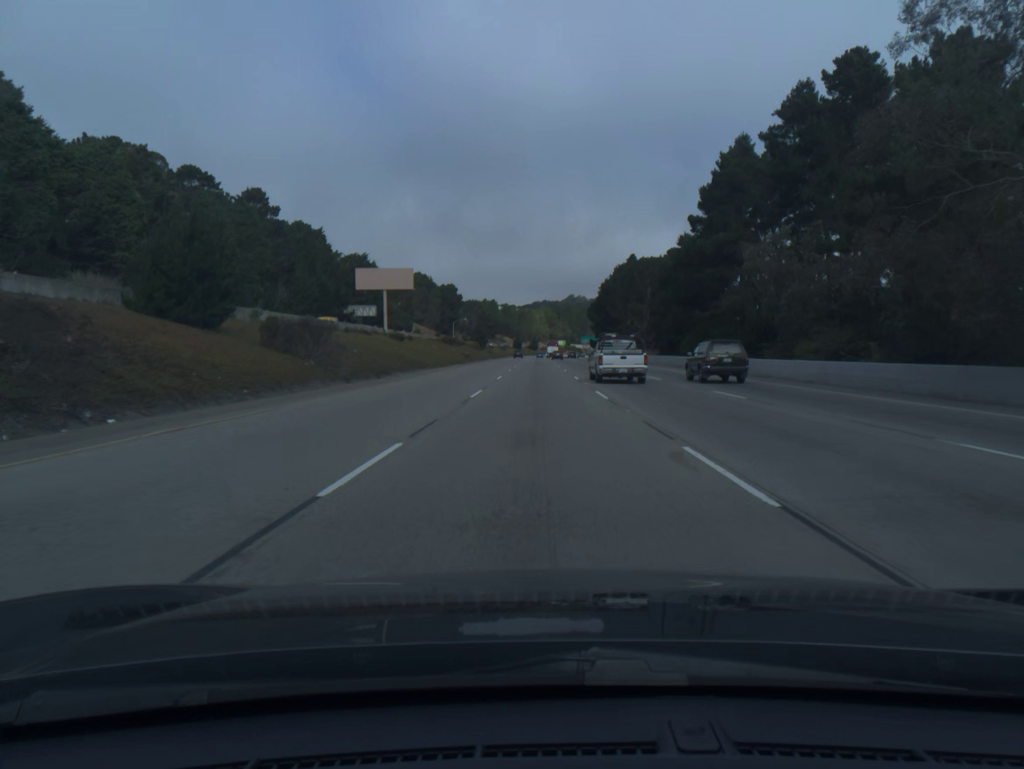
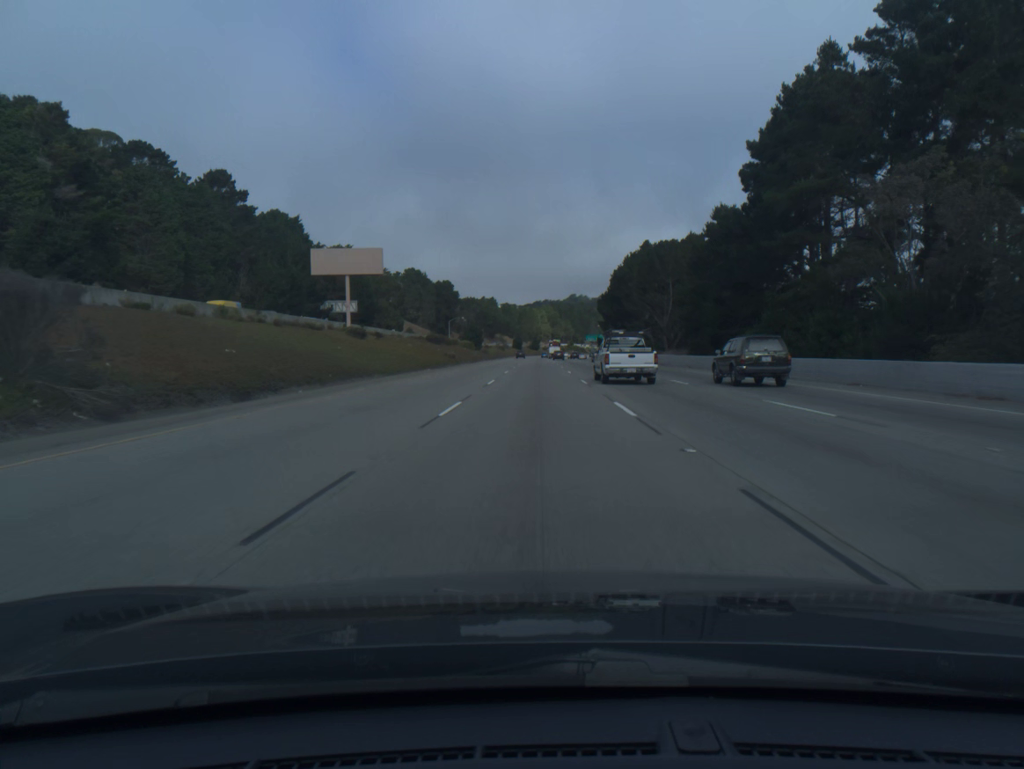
(0.0, +20.9) m; 0°
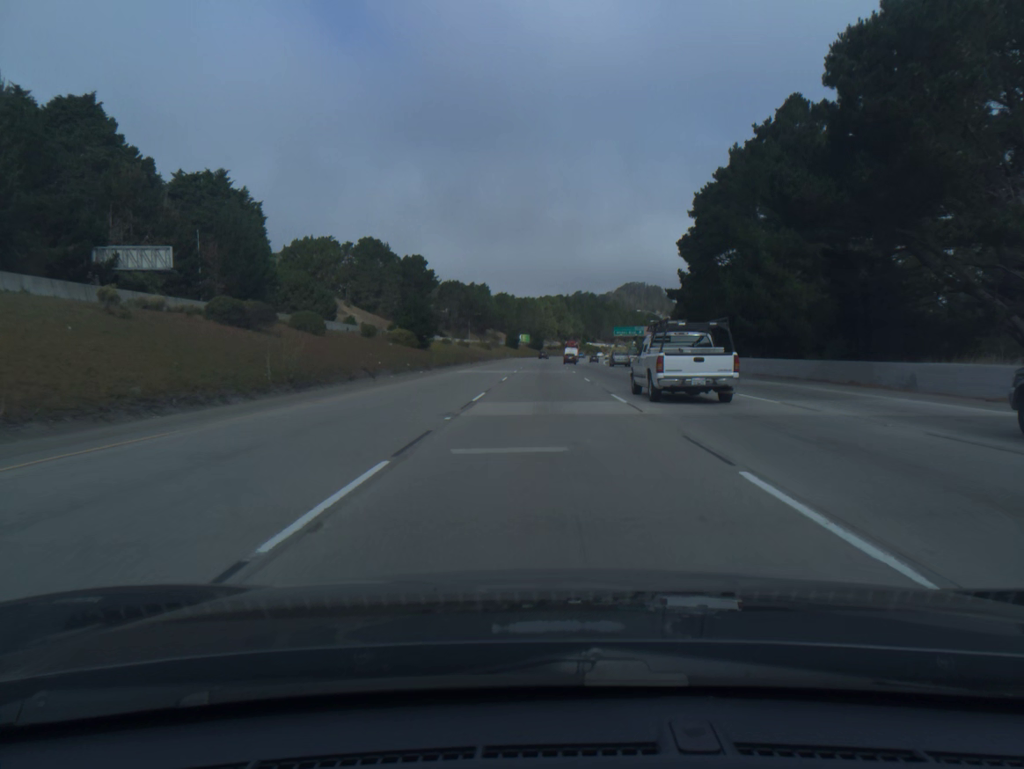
(-0.4, +83.3) m; 0°
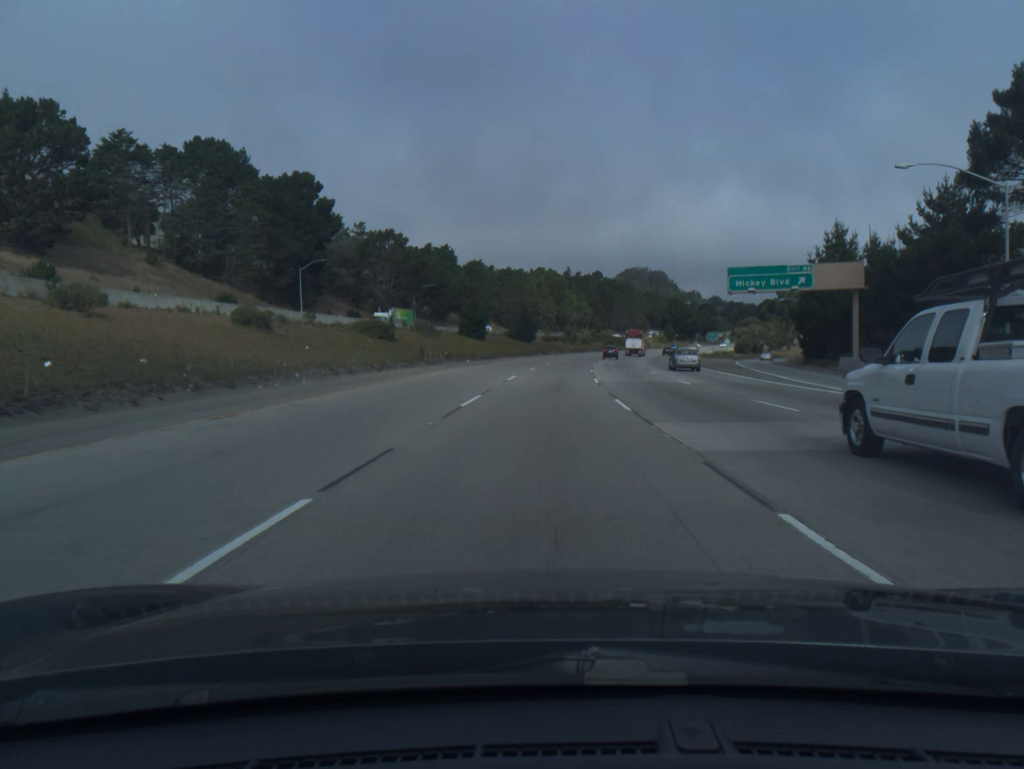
(+0.6, +104.1) m; 0°
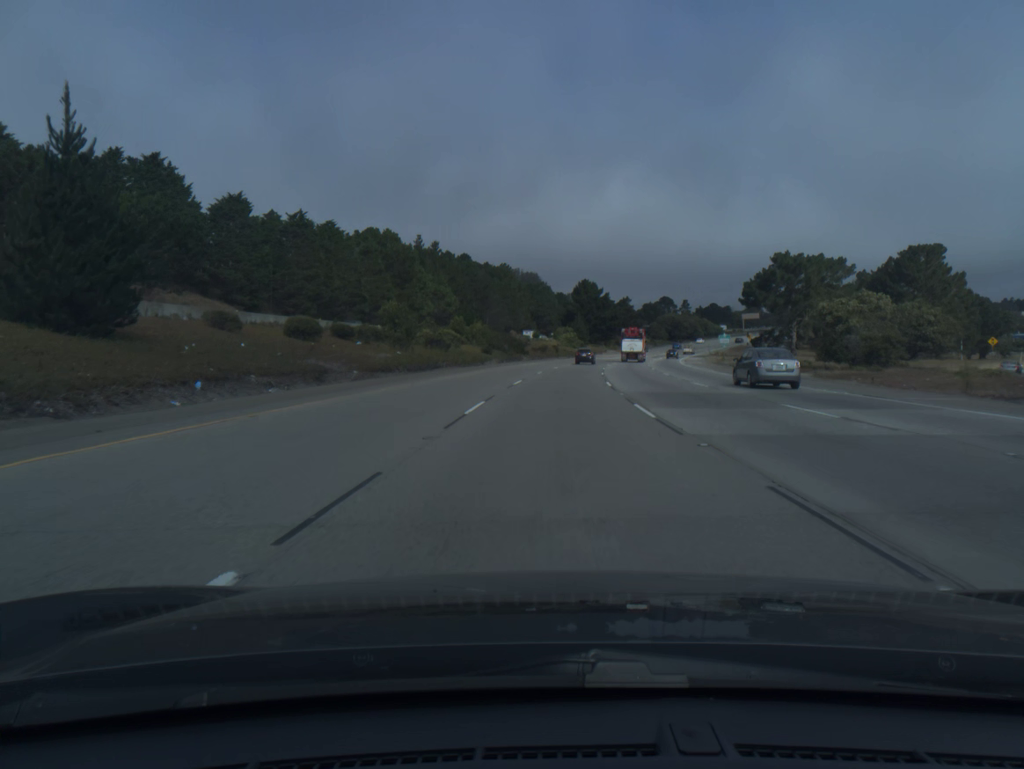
(+7.0, +103.8) m; +9°
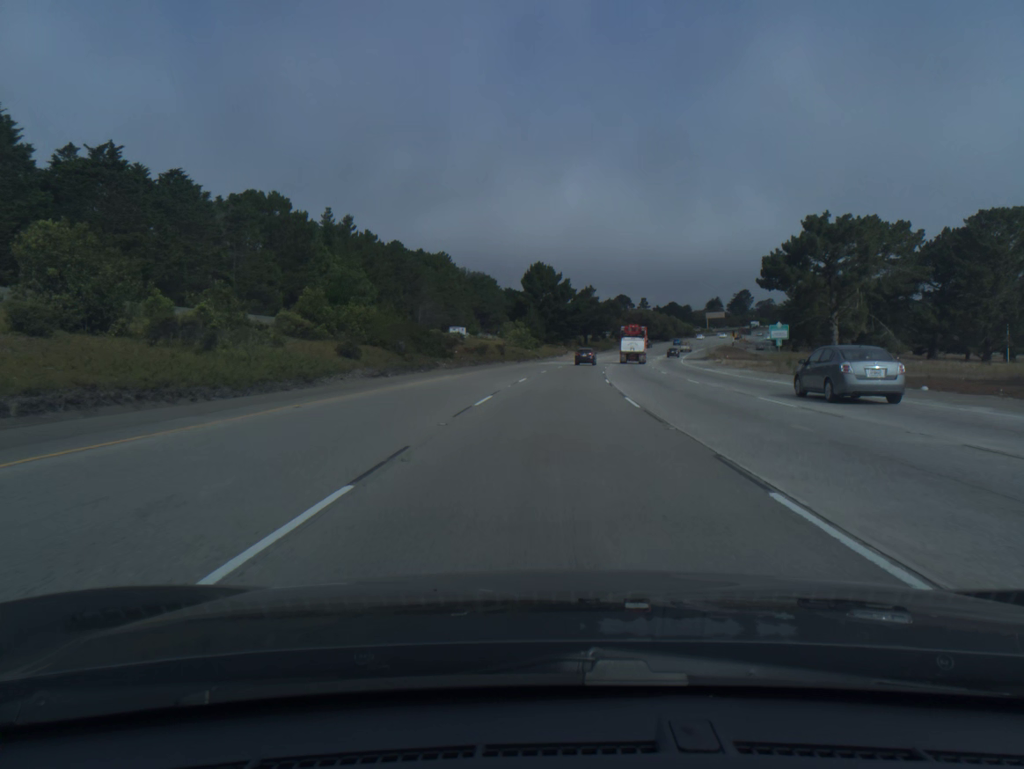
(+1.4, +41.1) m; +4°
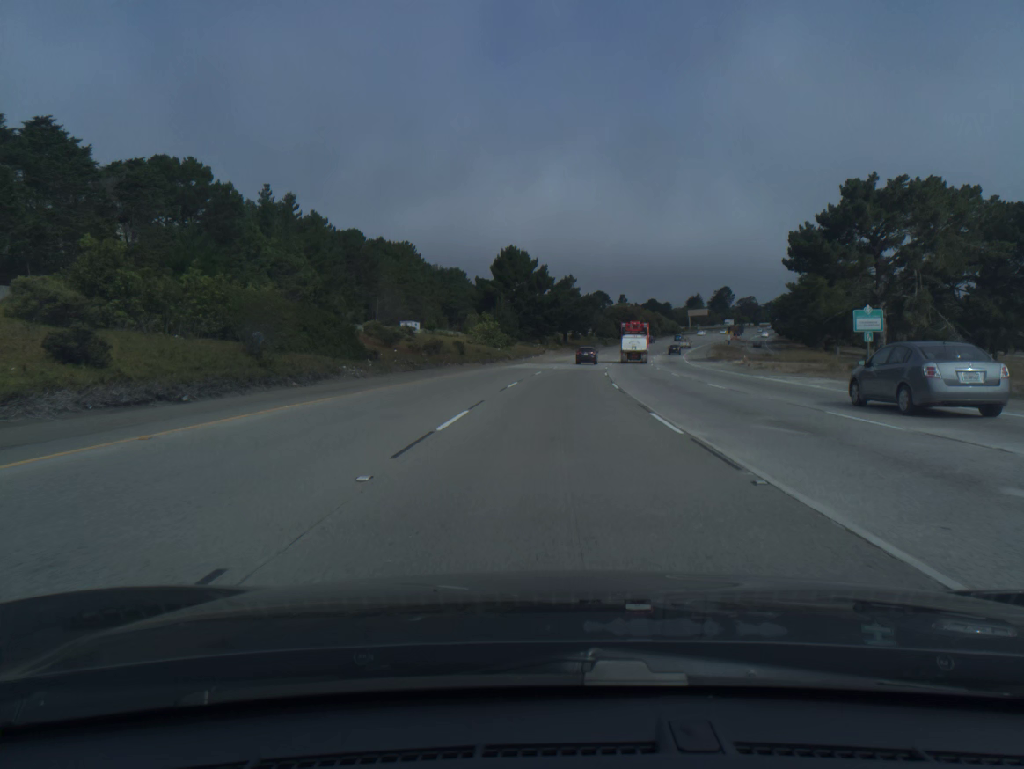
(+0.3, +20.4) m; +2°
